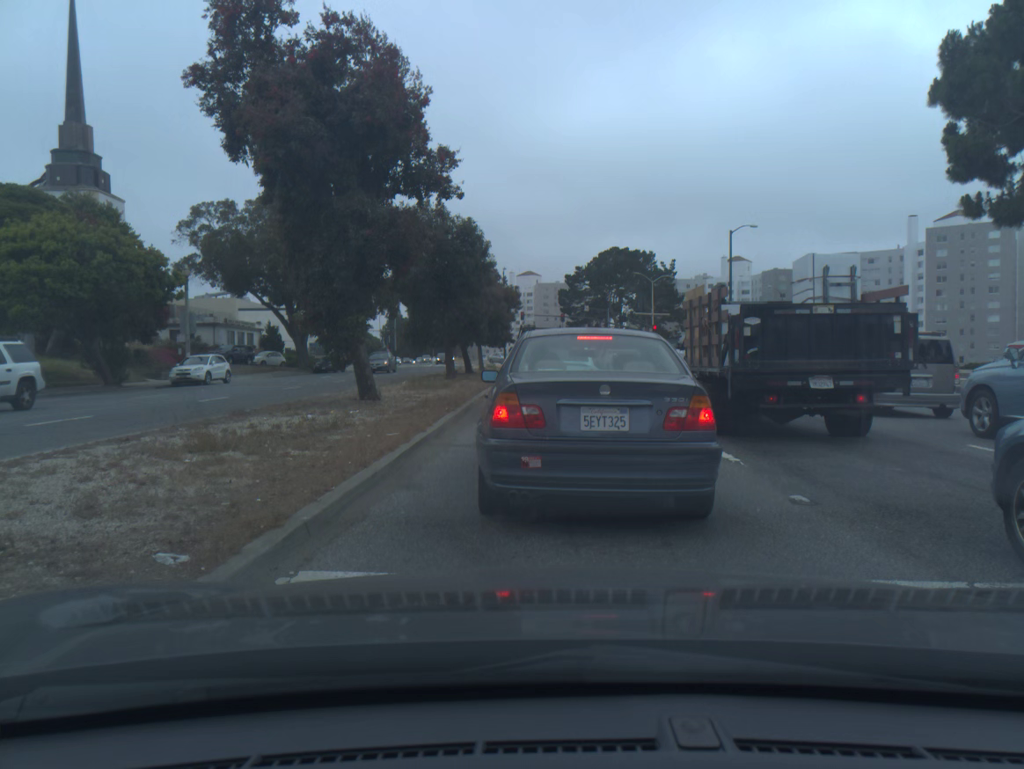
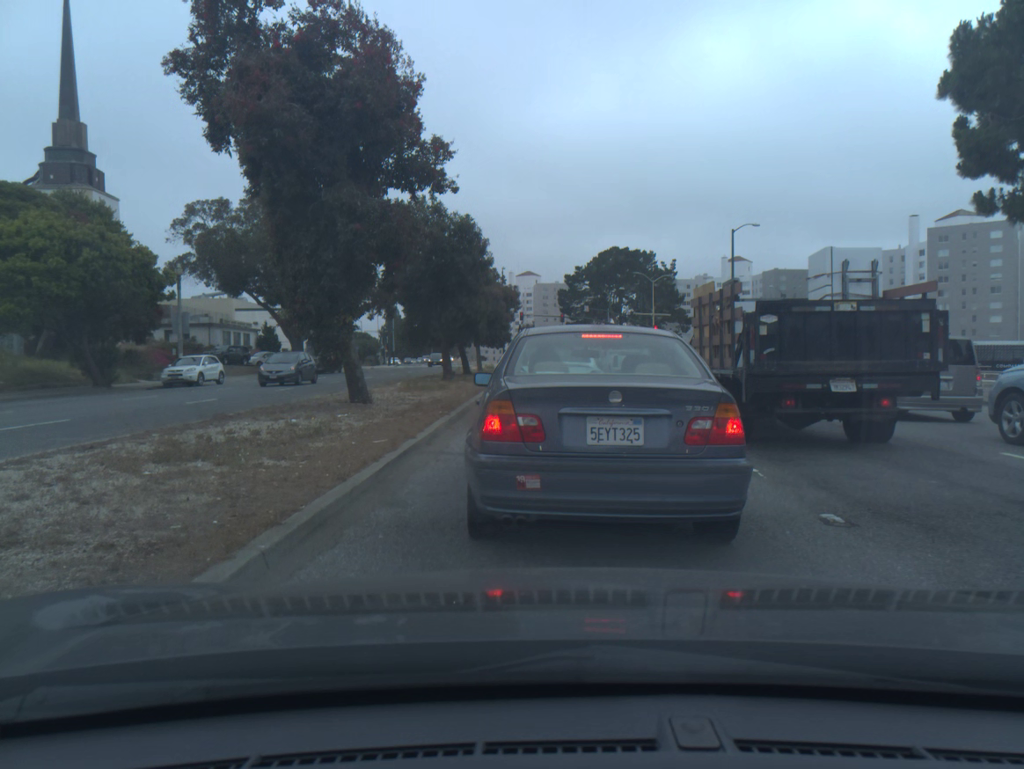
(0.0, +0.8) m; 0°
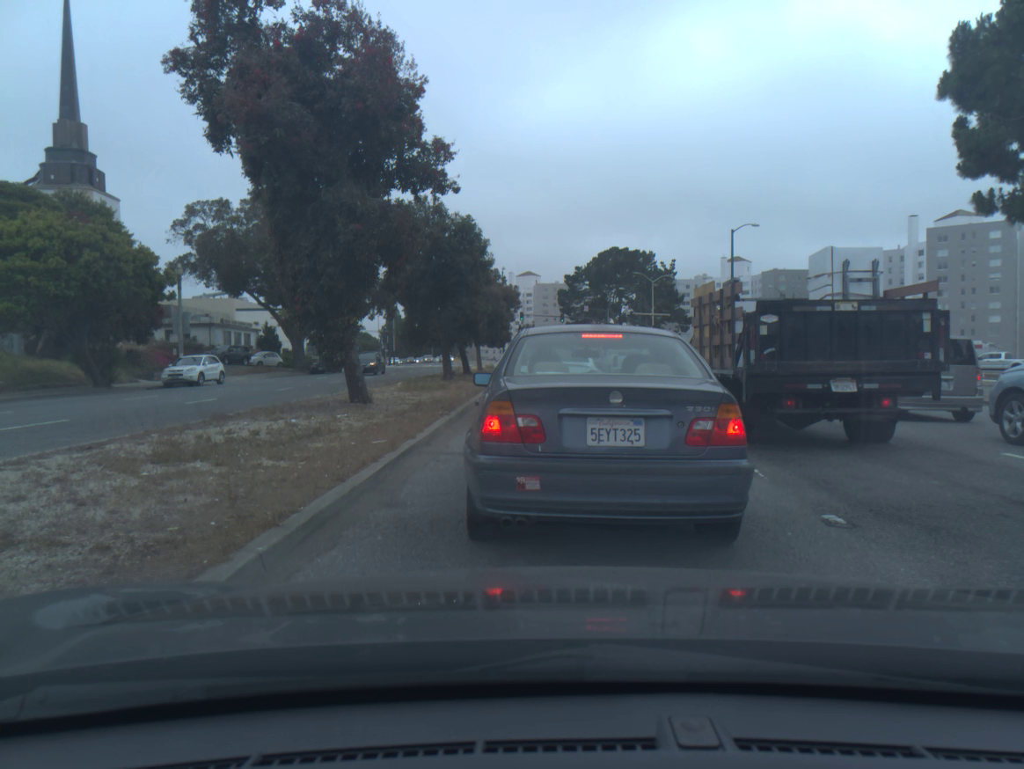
(0.0, +0.1) m; 0°
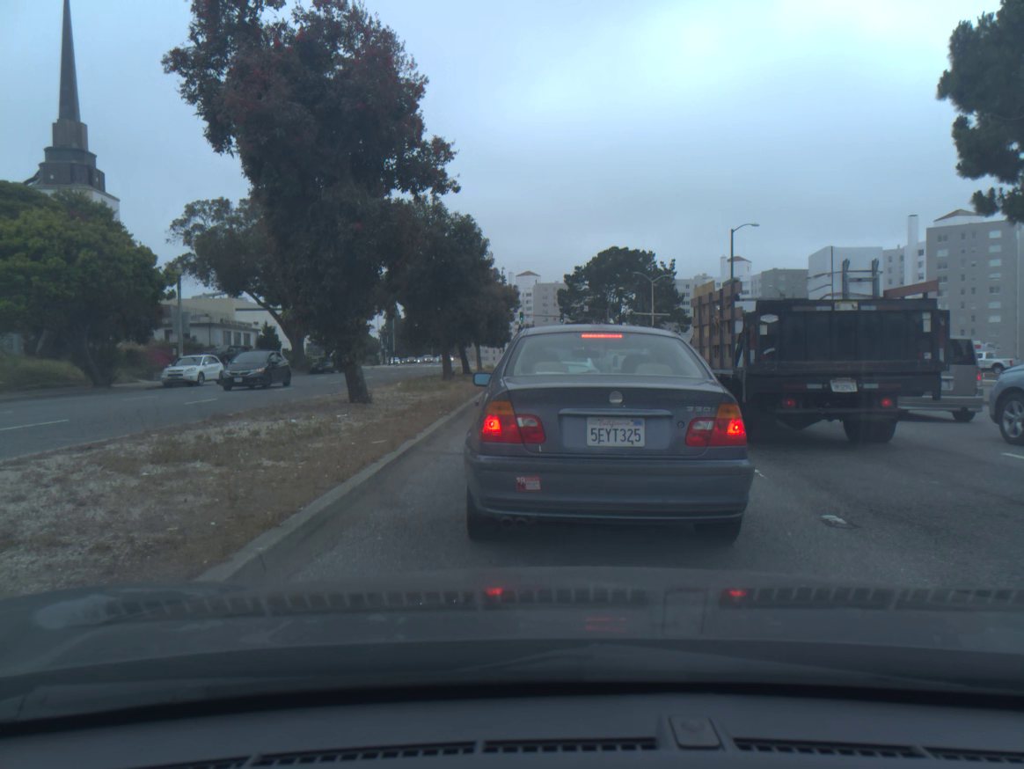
(0.0, 0.0) m; 0°
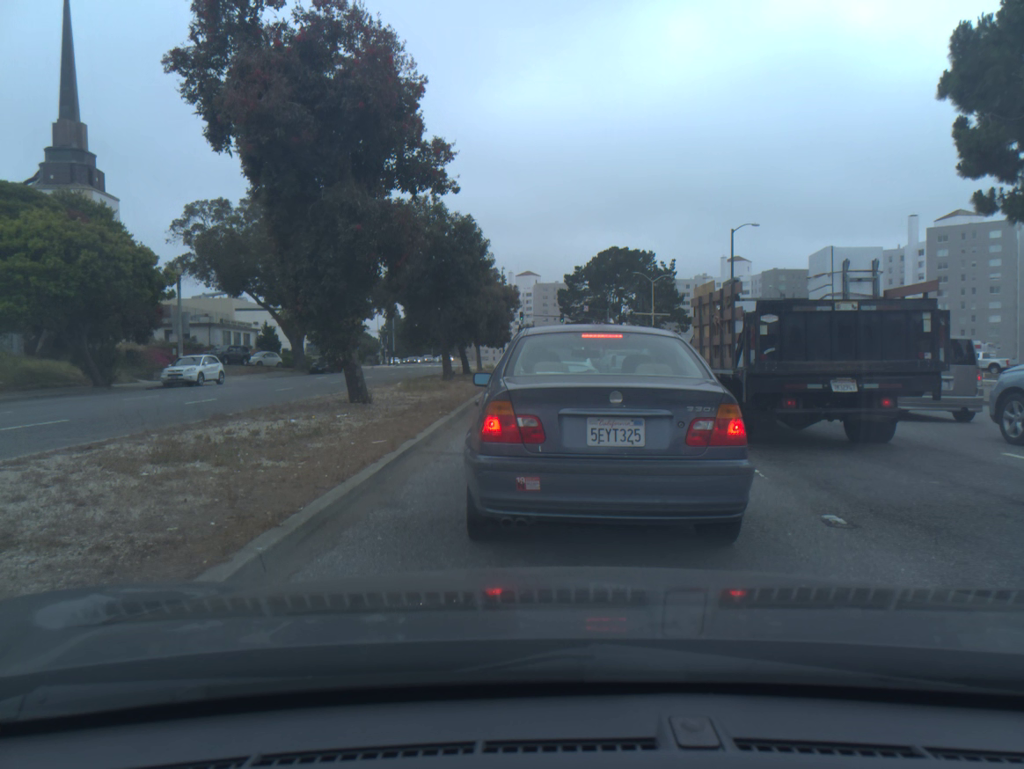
(0.0, 0.0) m; 0°
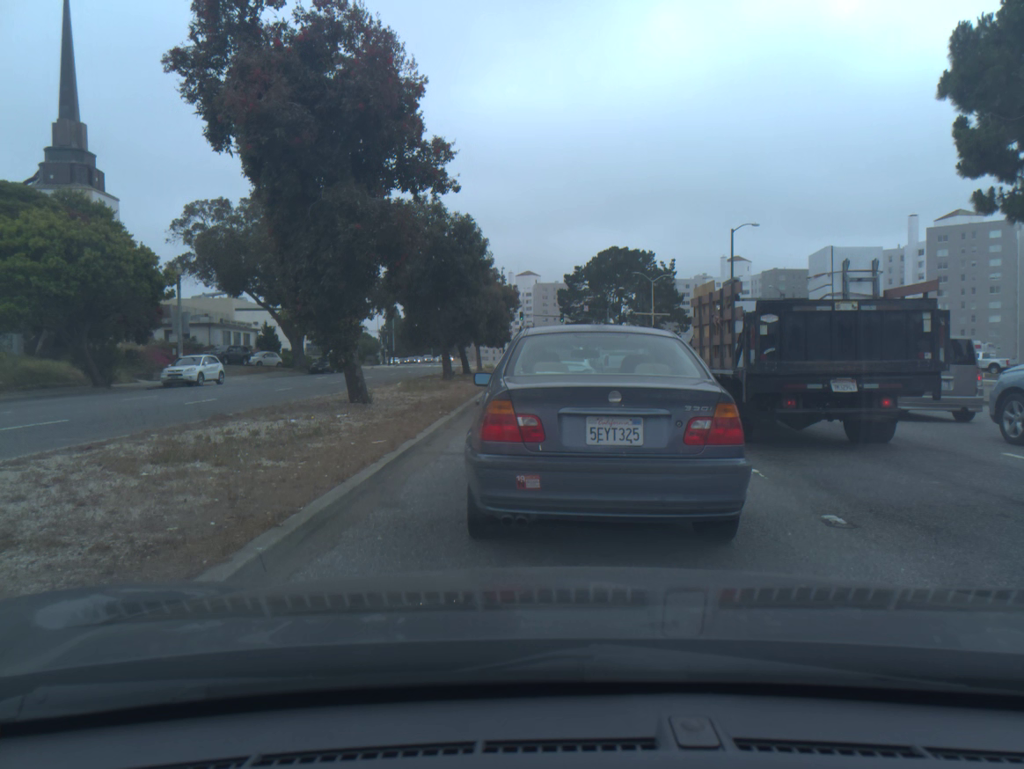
(0.0, 0.0) m; 0°
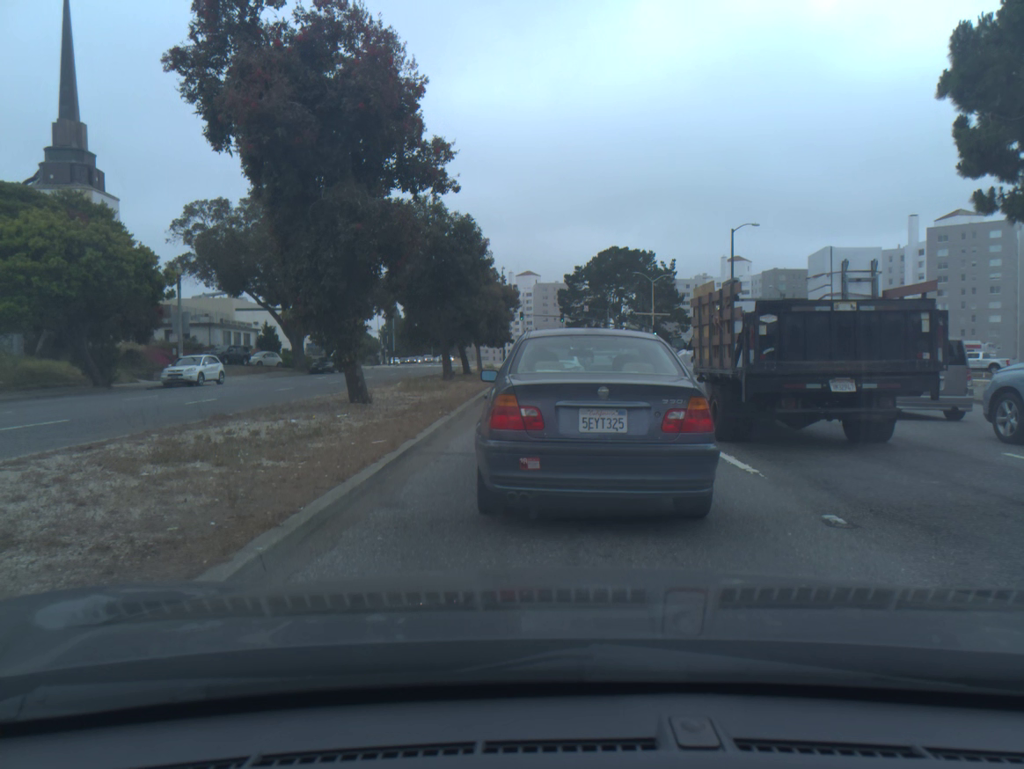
(0.0, 0.0) m; 0°
